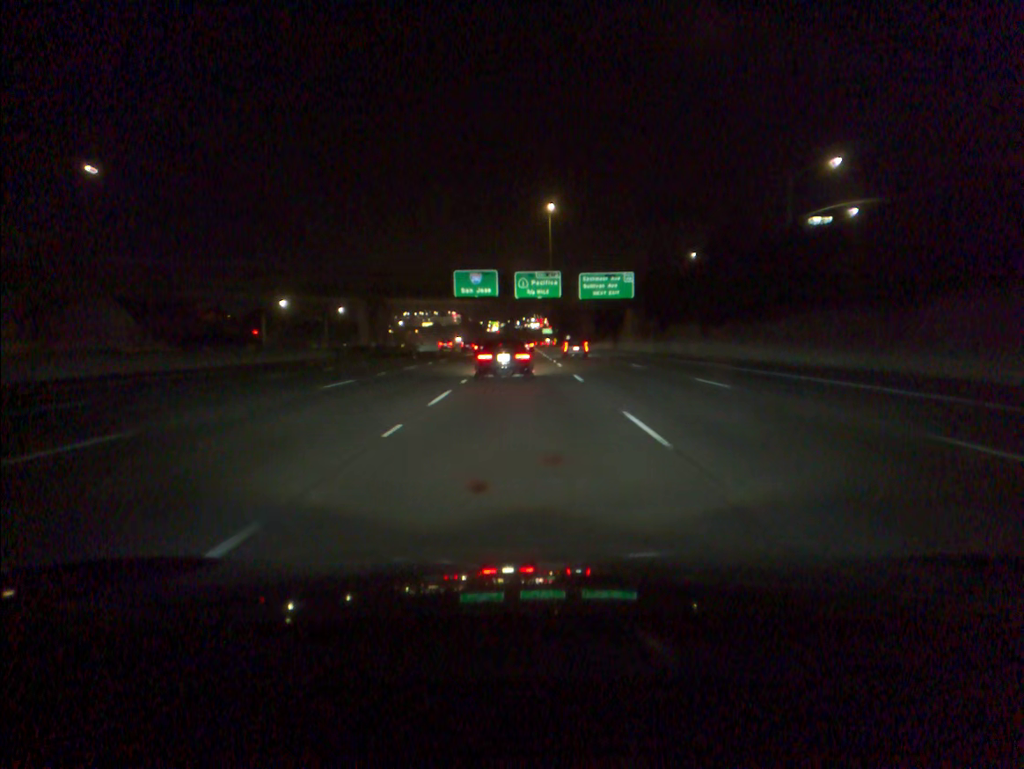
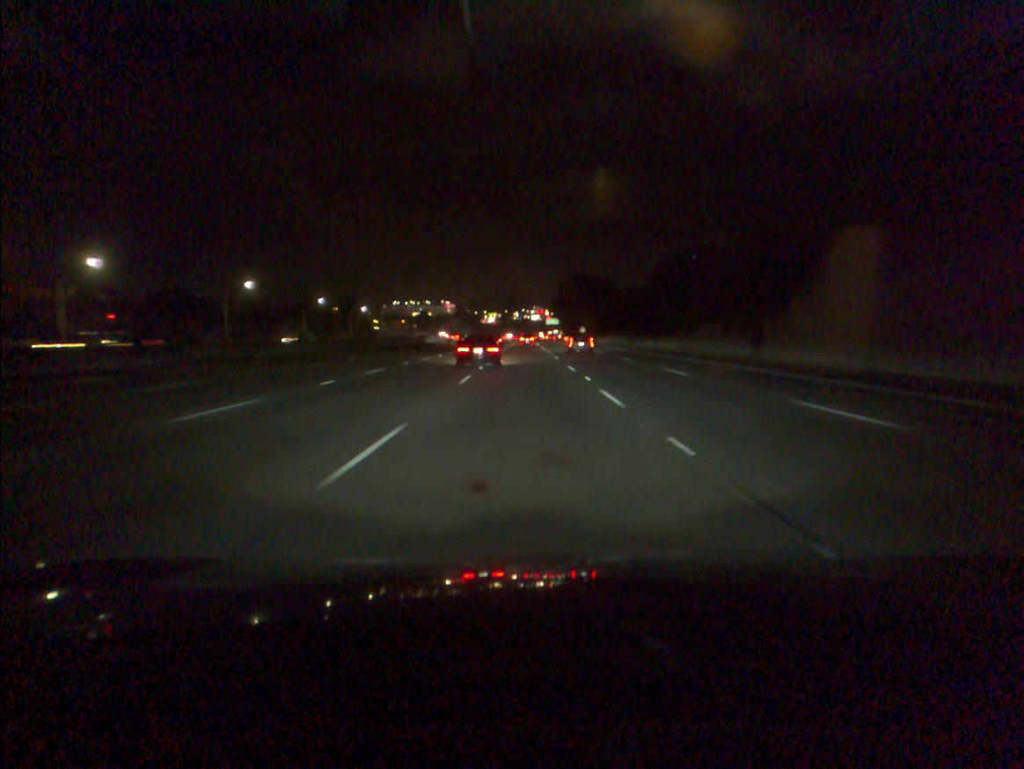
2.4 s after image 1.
(+0.2, +67.8) m; 0°
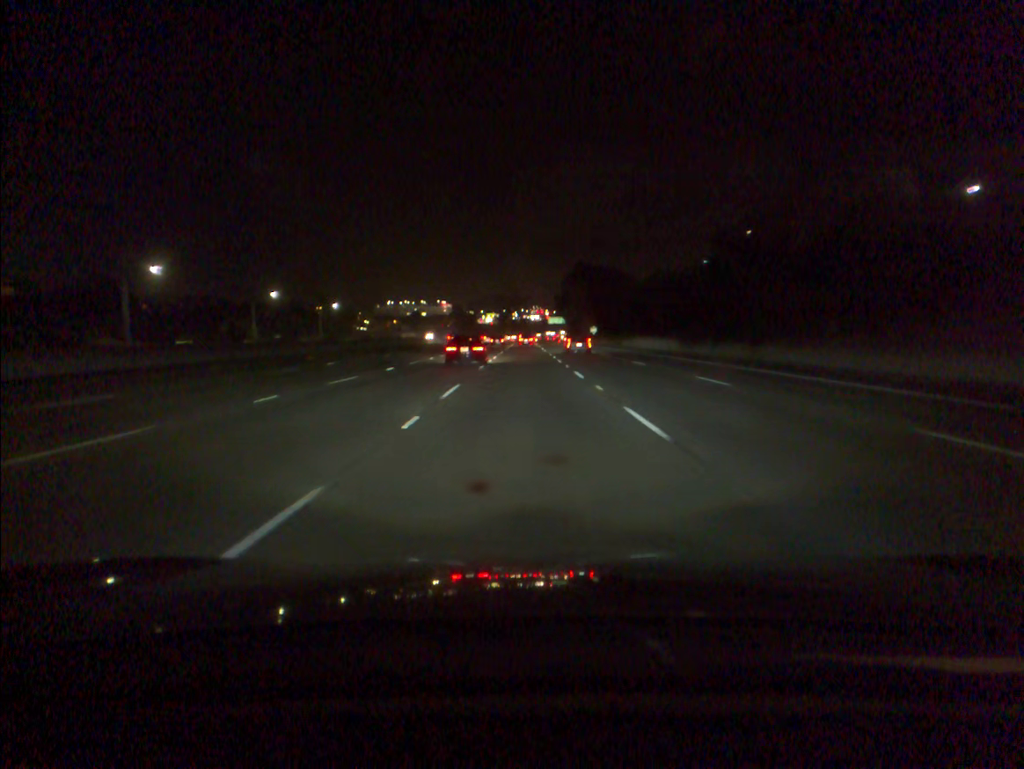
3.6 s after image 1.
(0.0, +34.1) m; 0°
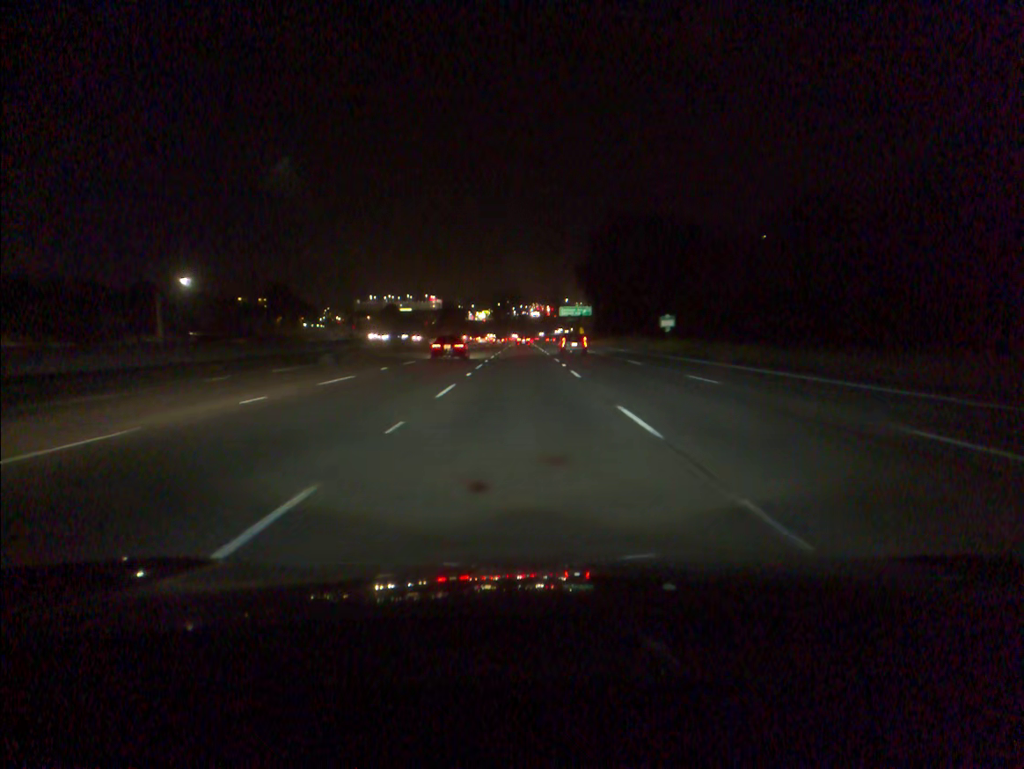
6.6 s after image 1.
(0.0, +87.4) m; 0°
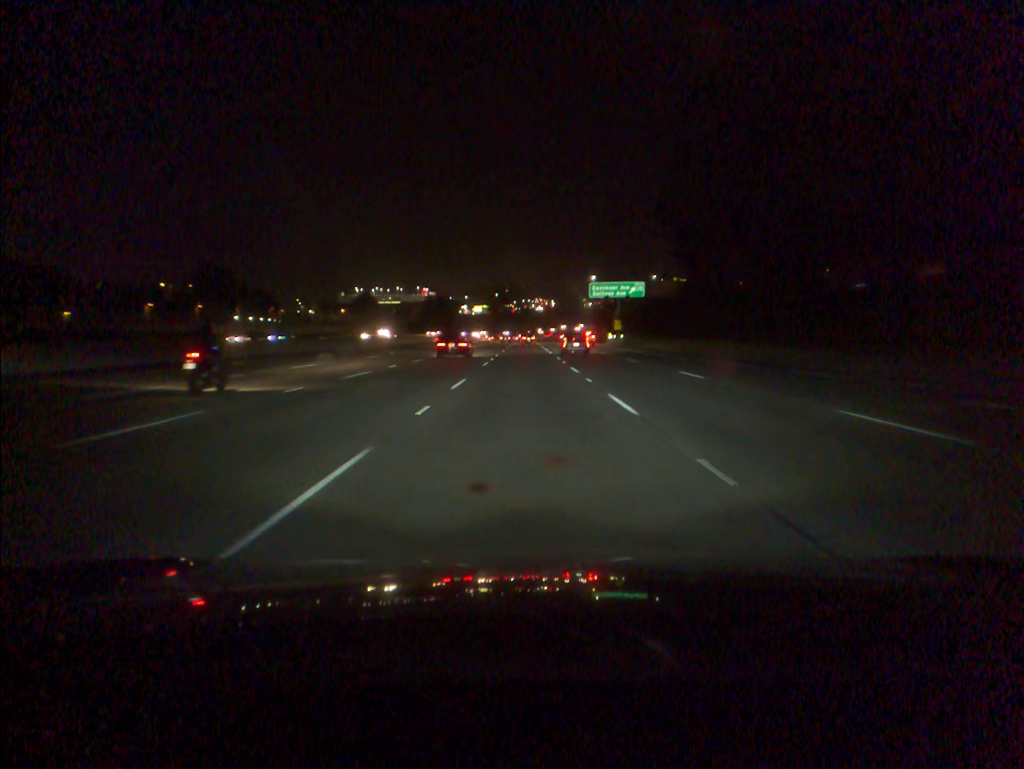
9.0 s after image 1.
(-0.2, +70.9) m; 0°
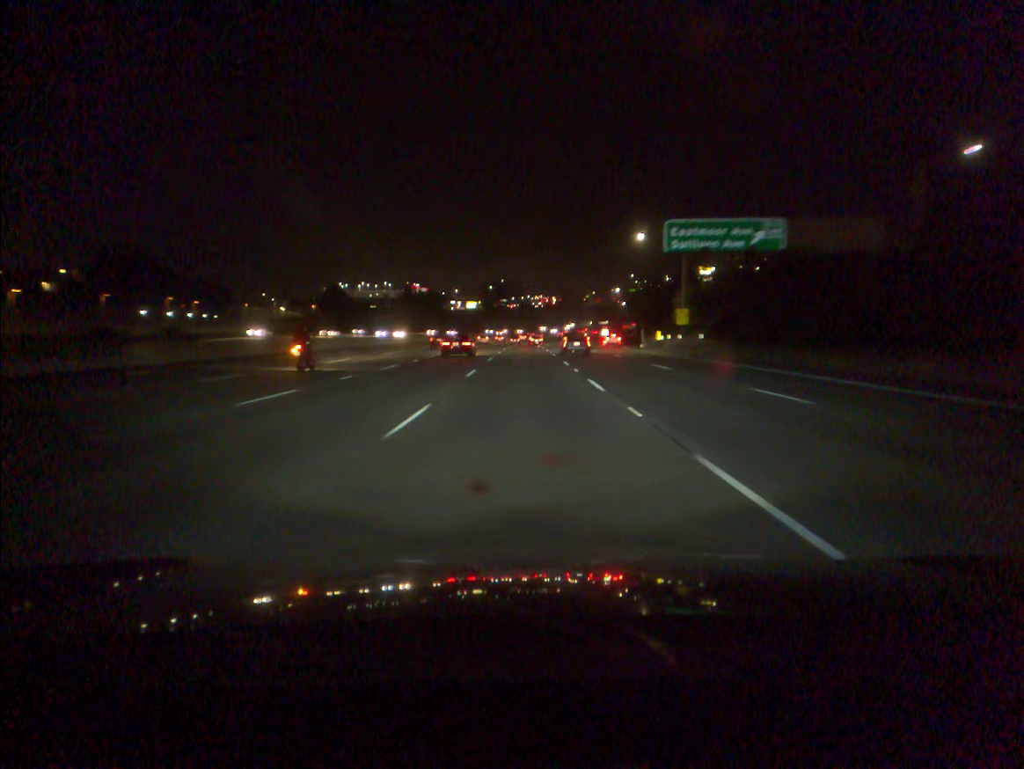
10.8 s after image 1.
(+0.1, +52.9) m; 0°
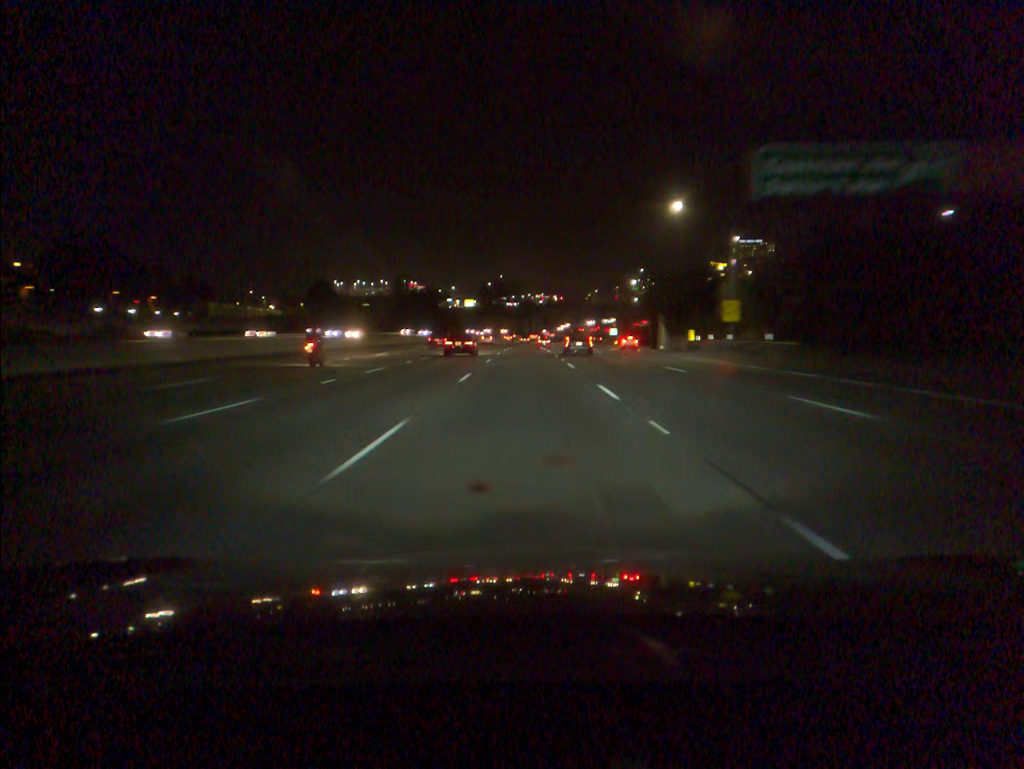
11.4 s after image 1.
(0.0, +17.6) m; 0°
